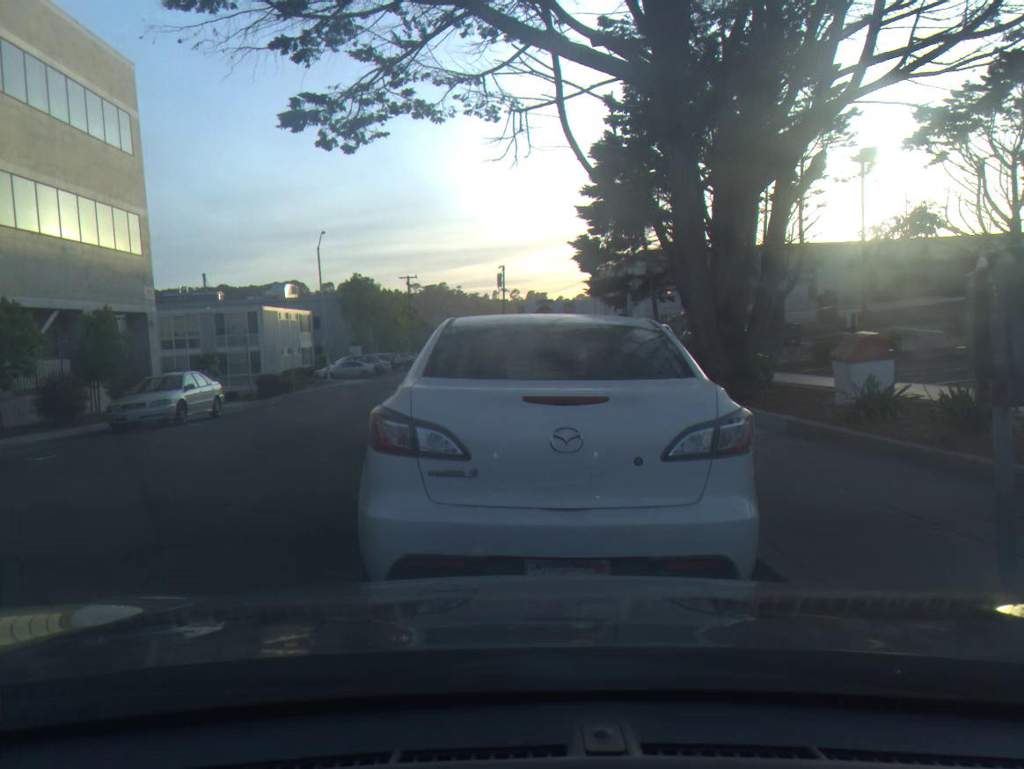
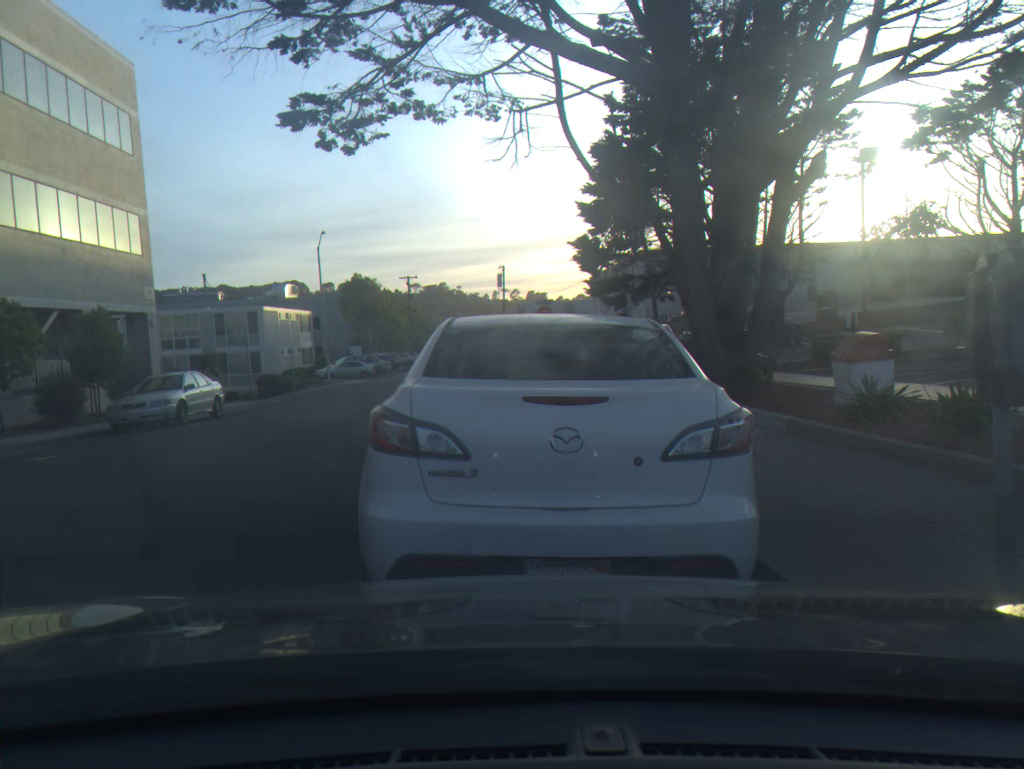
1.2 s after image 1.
(0.0, 0.0) m; 0°
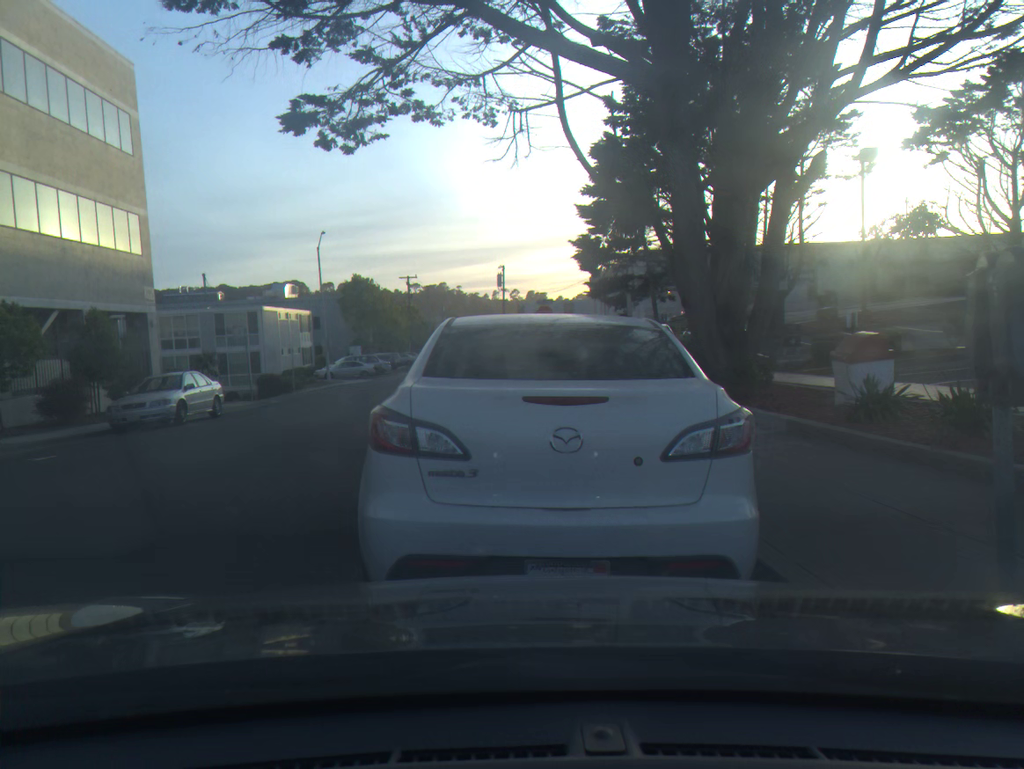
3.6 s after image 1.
(0.0, 0.0) m; 0°
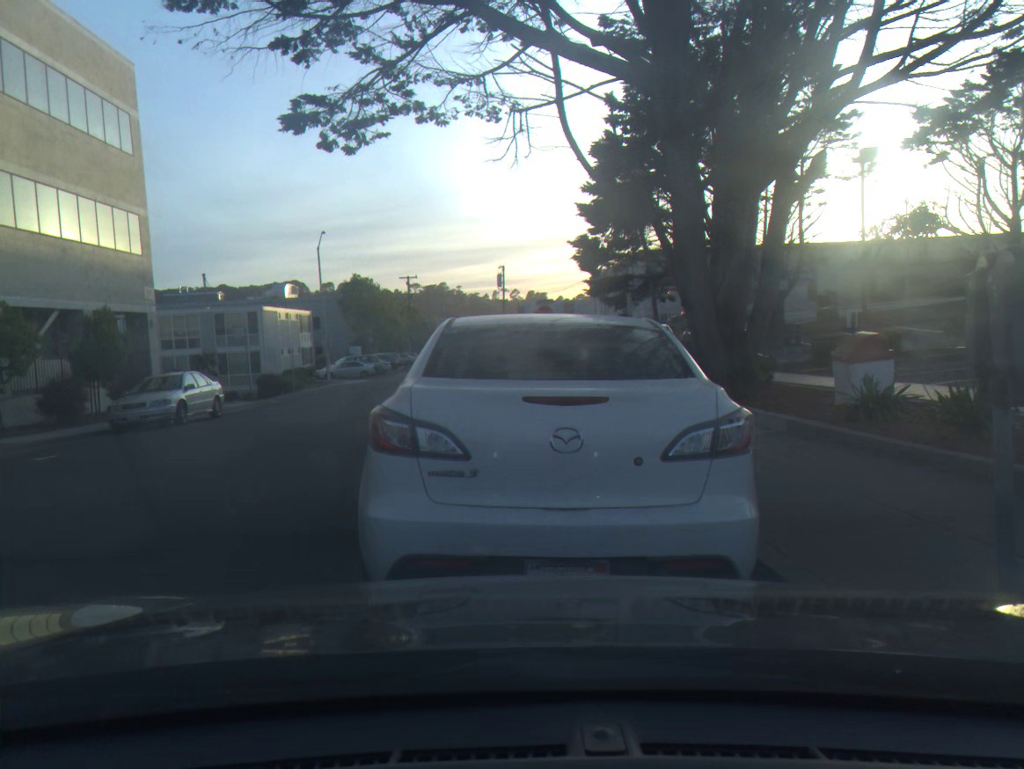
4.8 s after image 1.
(0.0, 0.0) m; 0°
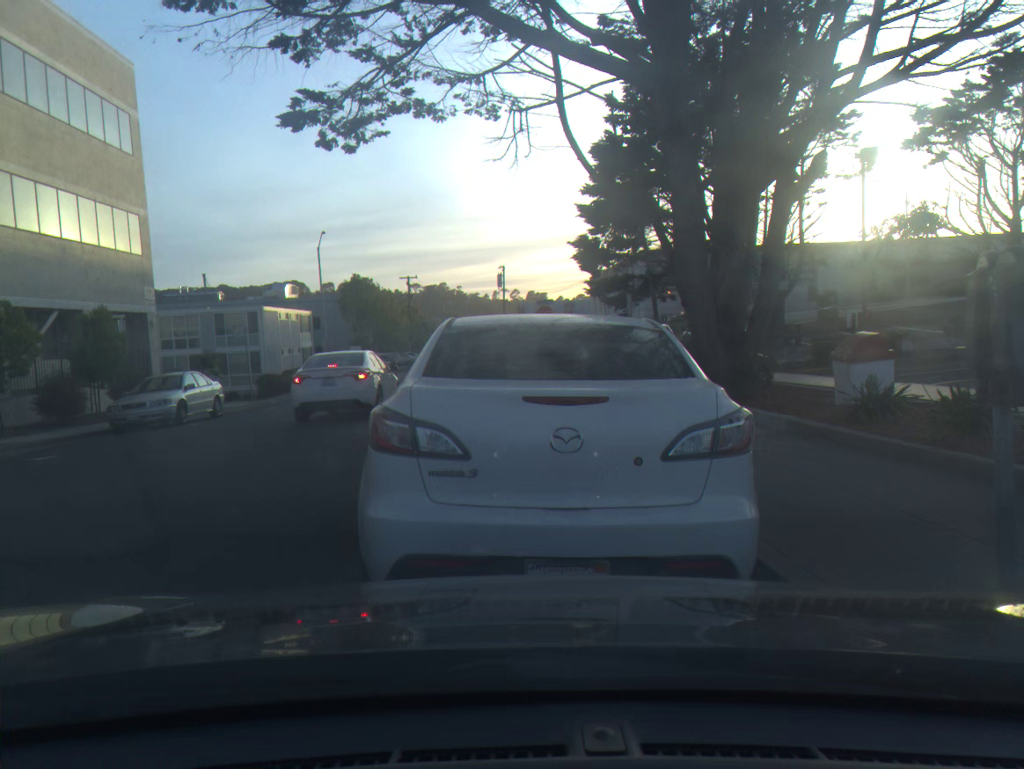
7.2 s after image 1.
(0.0, 0.0) m; 0°
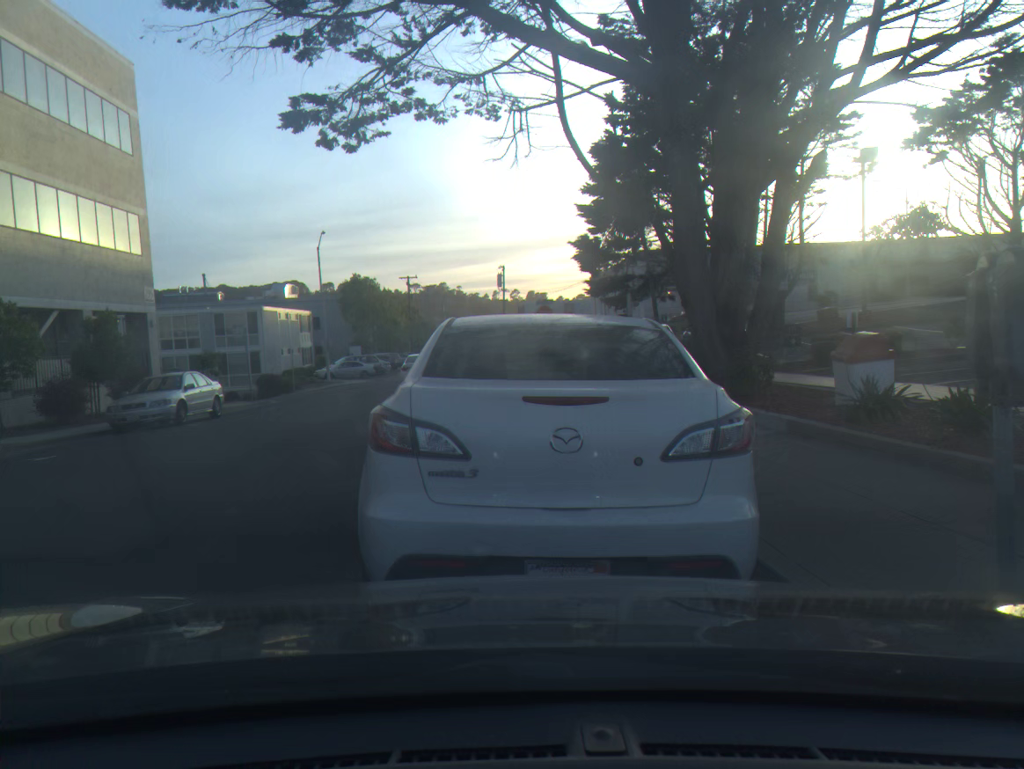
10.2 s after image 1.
(0.0, 0.0) m; 0°
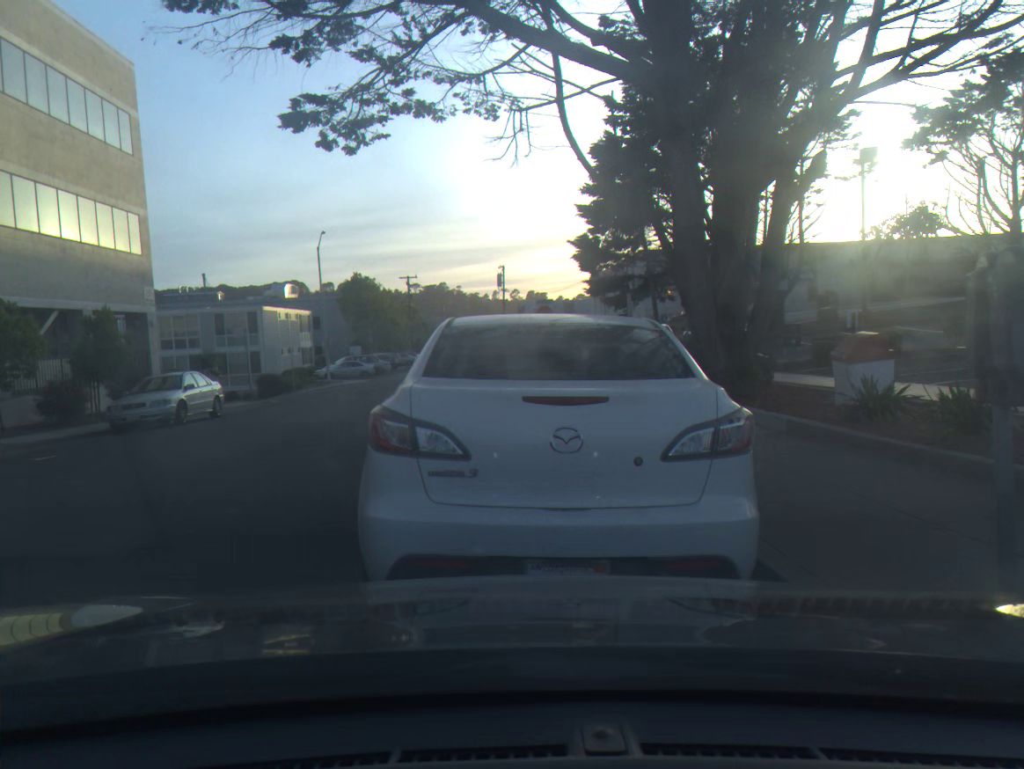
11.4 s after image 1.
(0.0, 0.0) m; 0°
